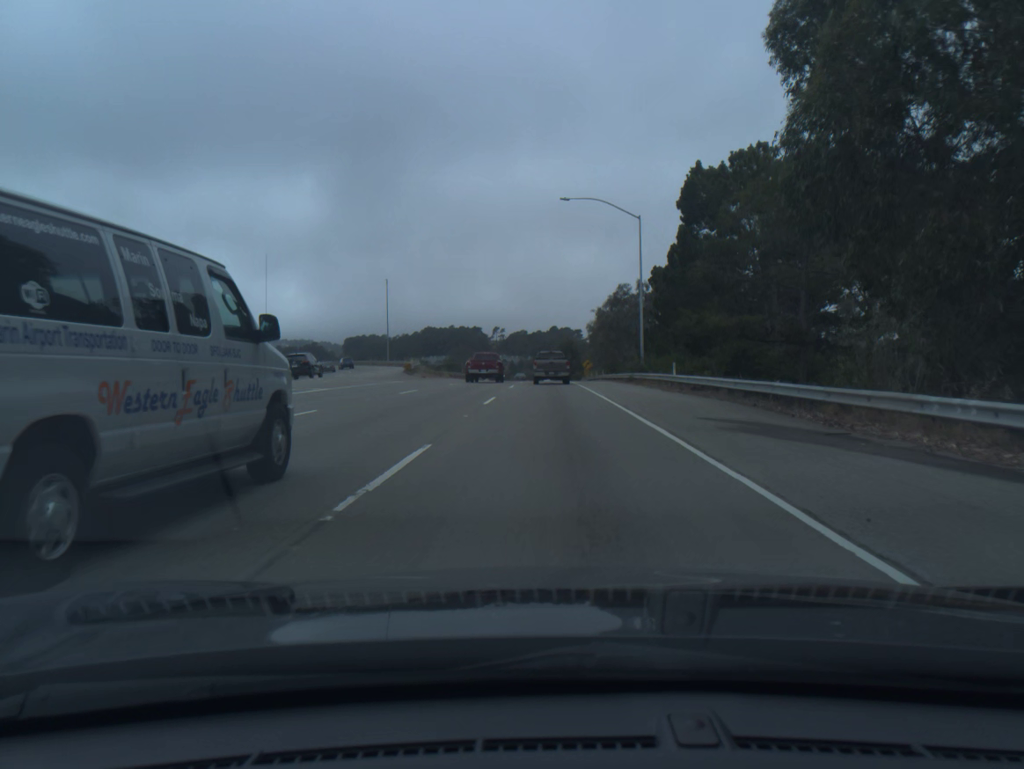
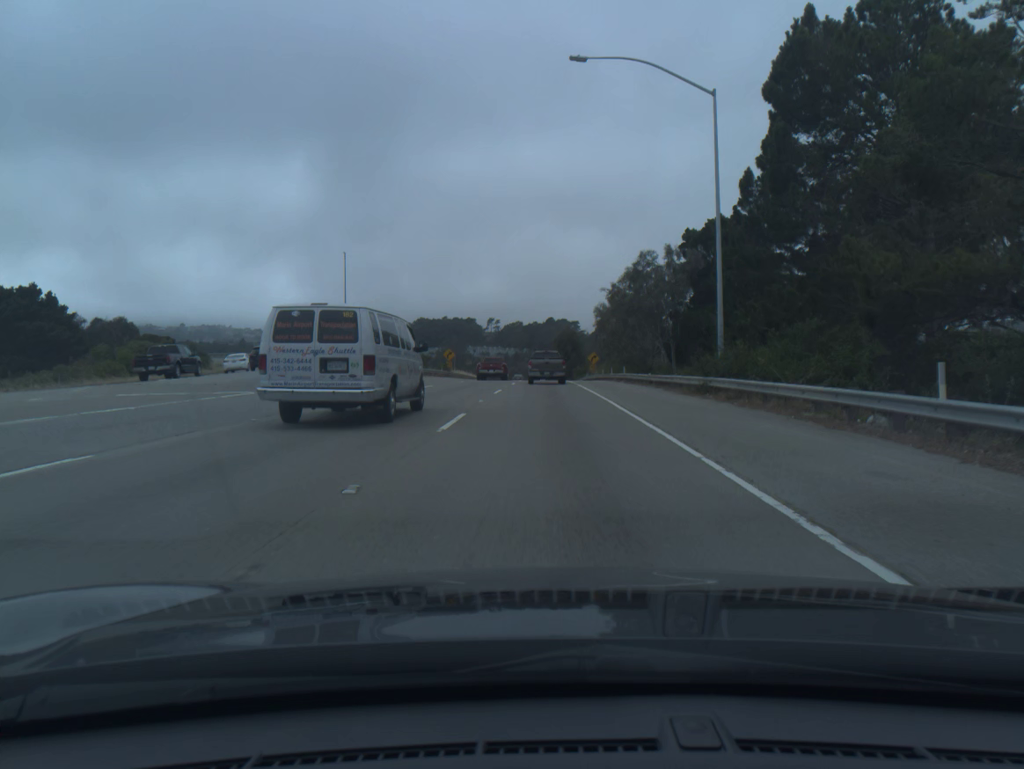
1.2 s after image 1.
(0.0, +23.4) m; 0°
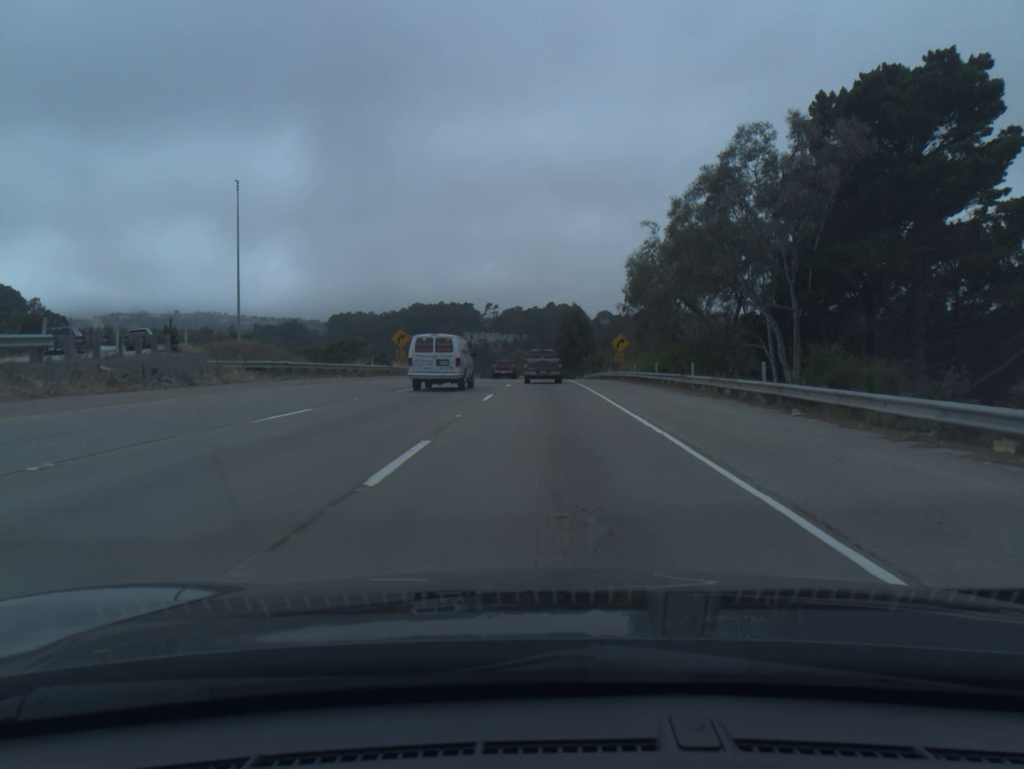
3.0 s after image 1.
(0.0, +34.7) m; 0°
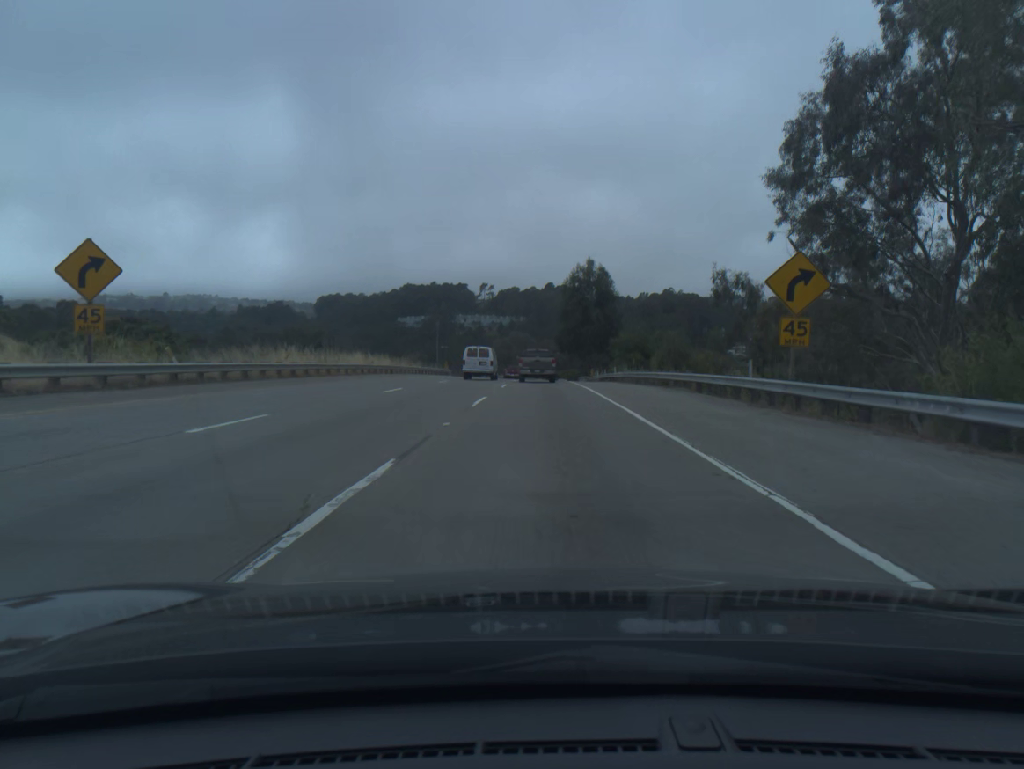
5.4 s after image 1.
(-0.1, +46.0) m; 0°
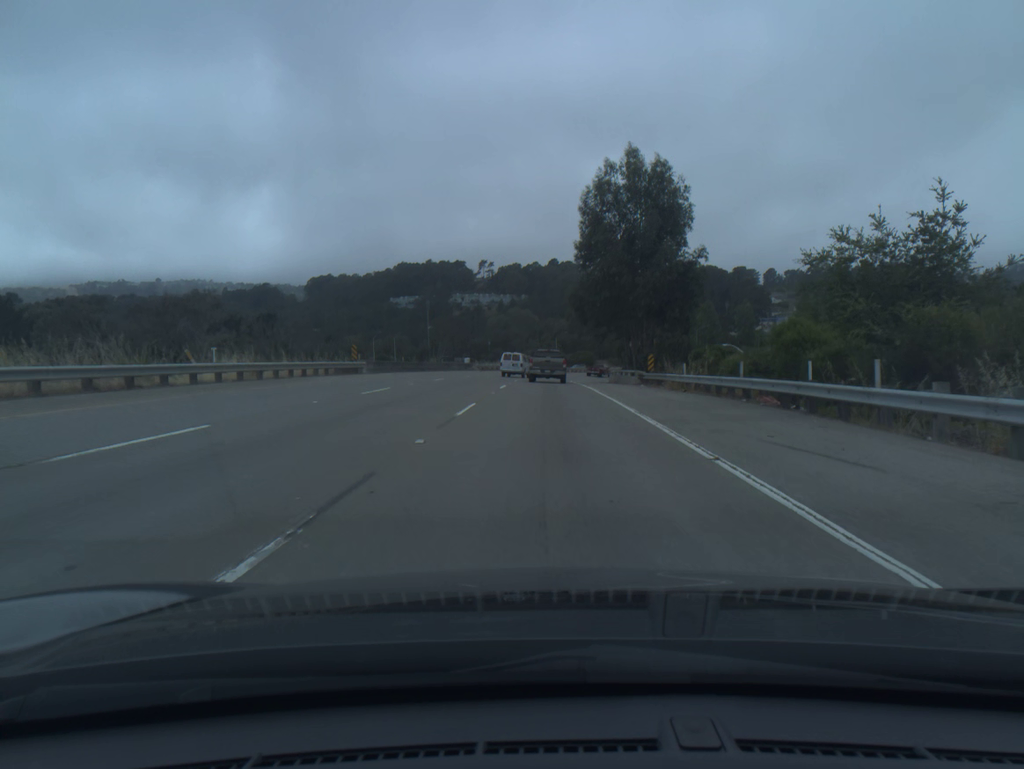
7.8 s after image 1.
(-0.1, +46.5) m; 0°
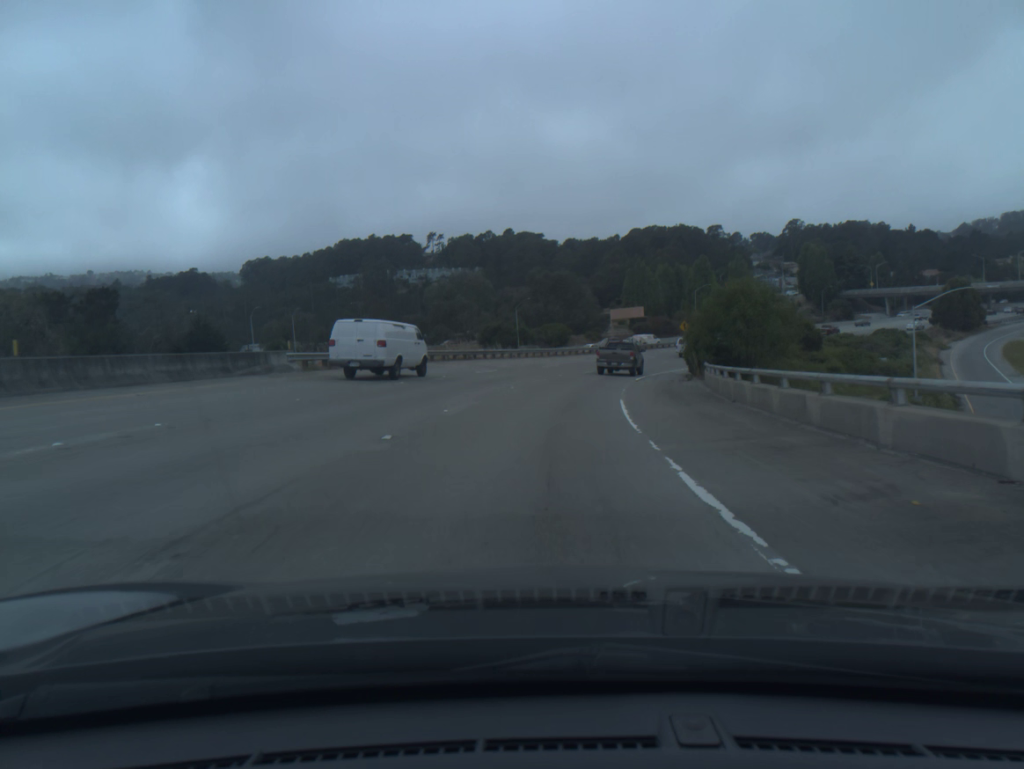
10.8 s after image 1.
(+0.6, +58.5) m; +3°
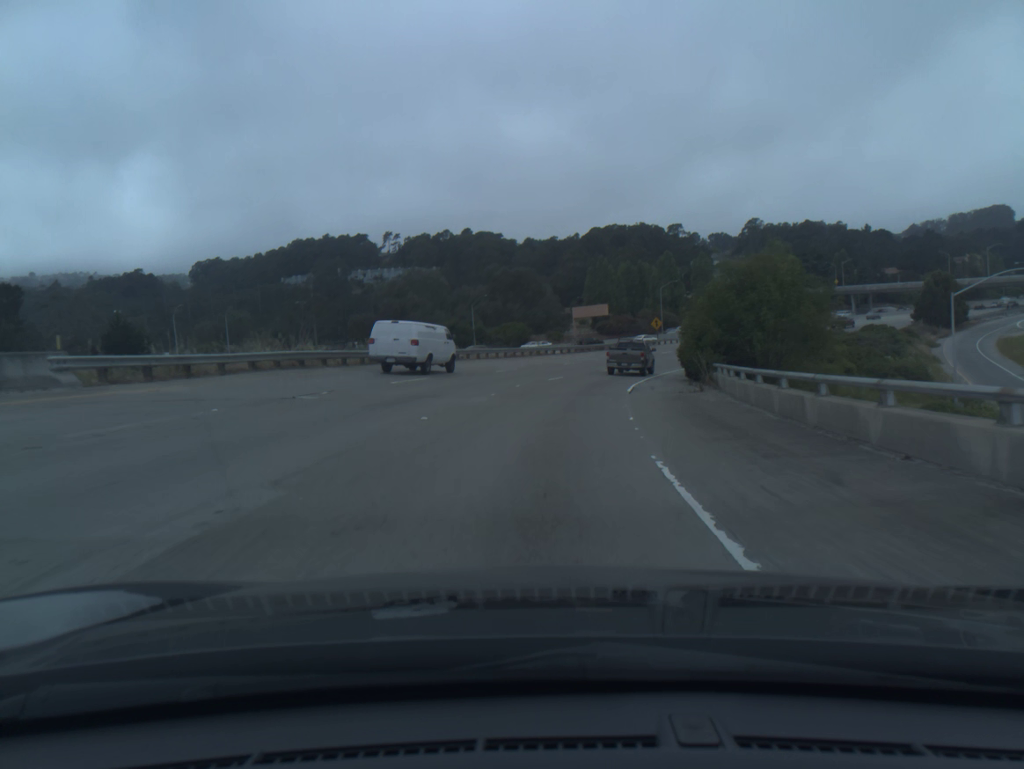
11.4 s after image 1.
(+0.3, +12.1) m; +3°
